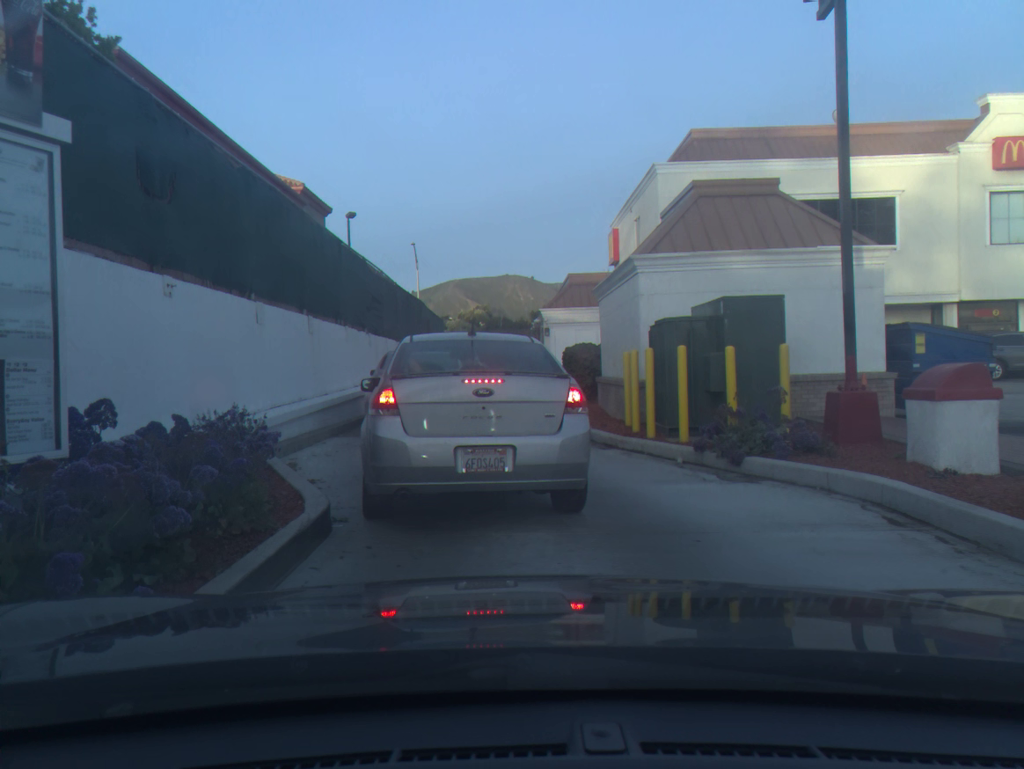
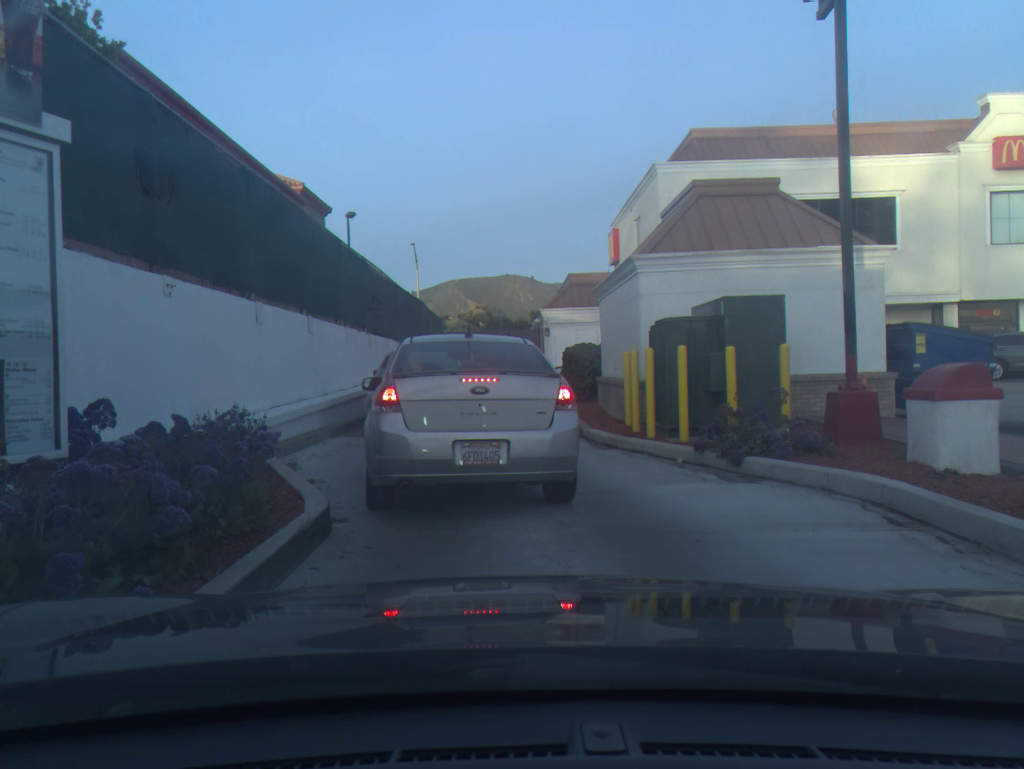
(0.0, 0.0) m; 0°
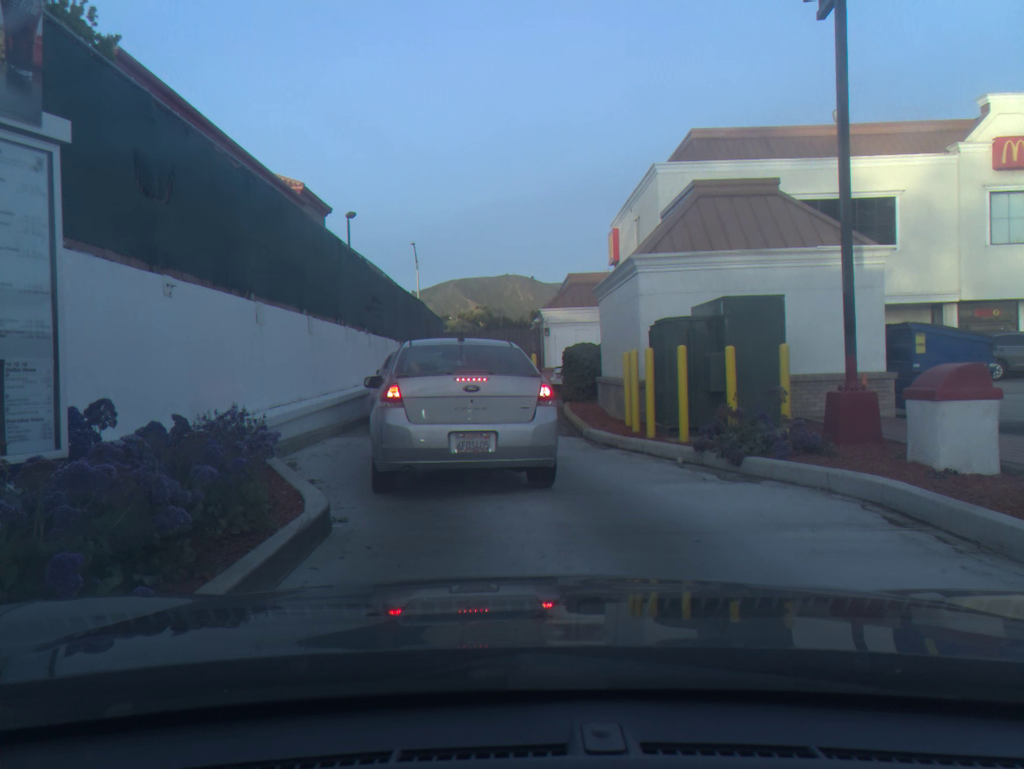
(0.0, 0.0) m; 0°
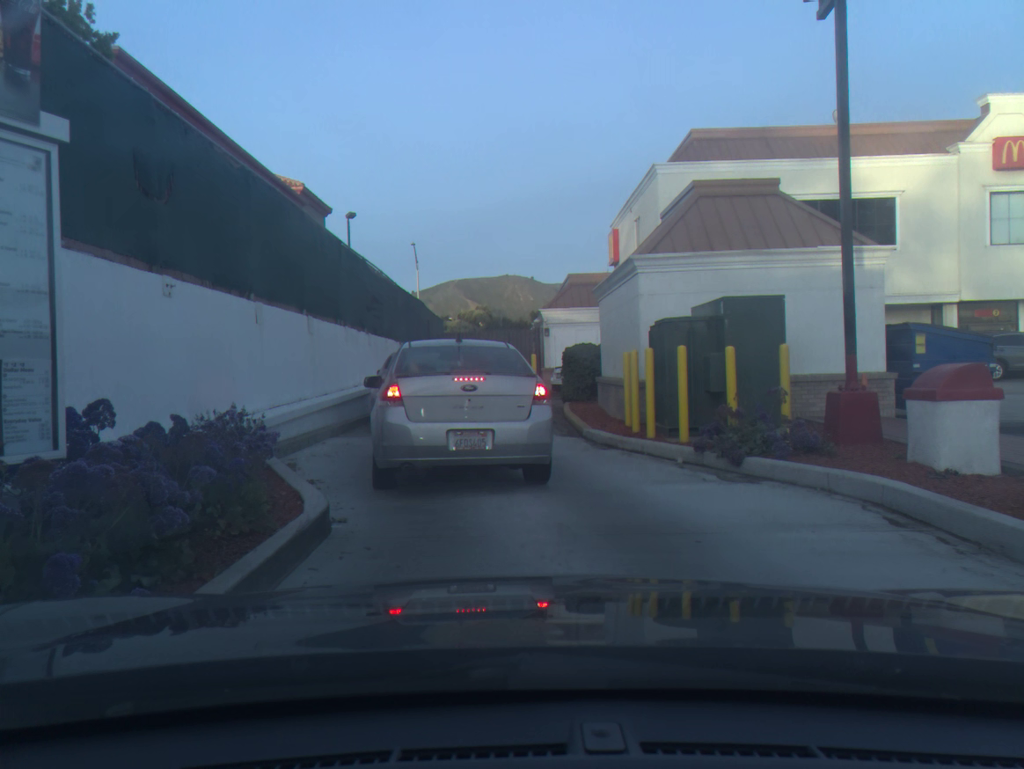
(0.0, 0.0) m; 0°
